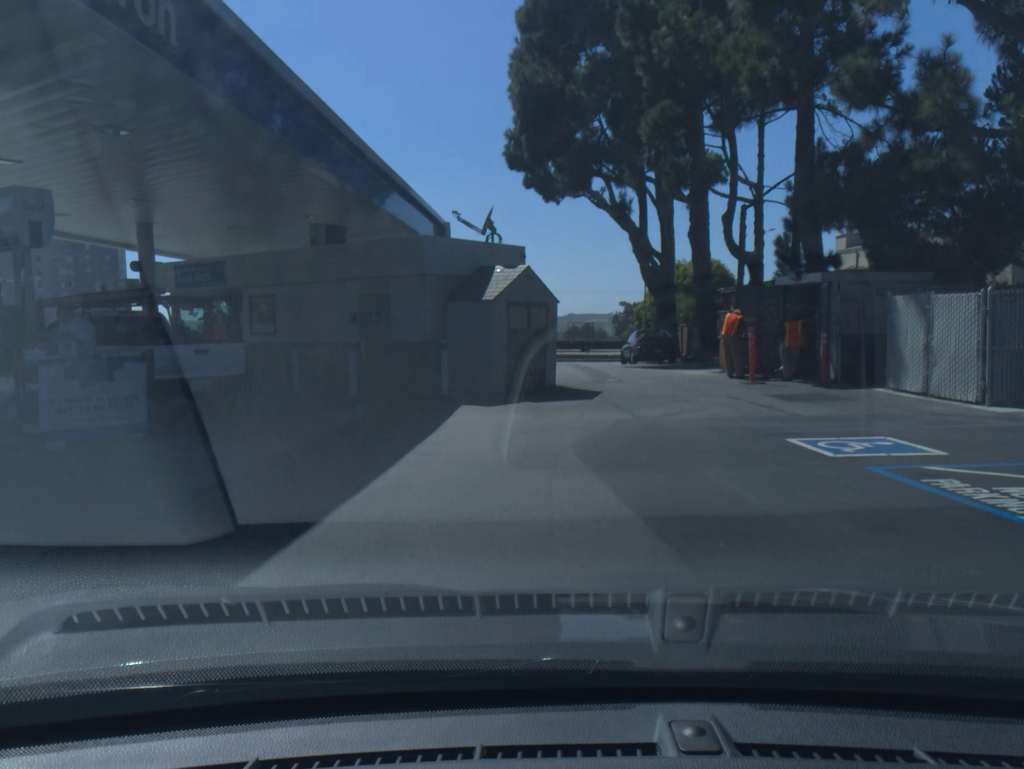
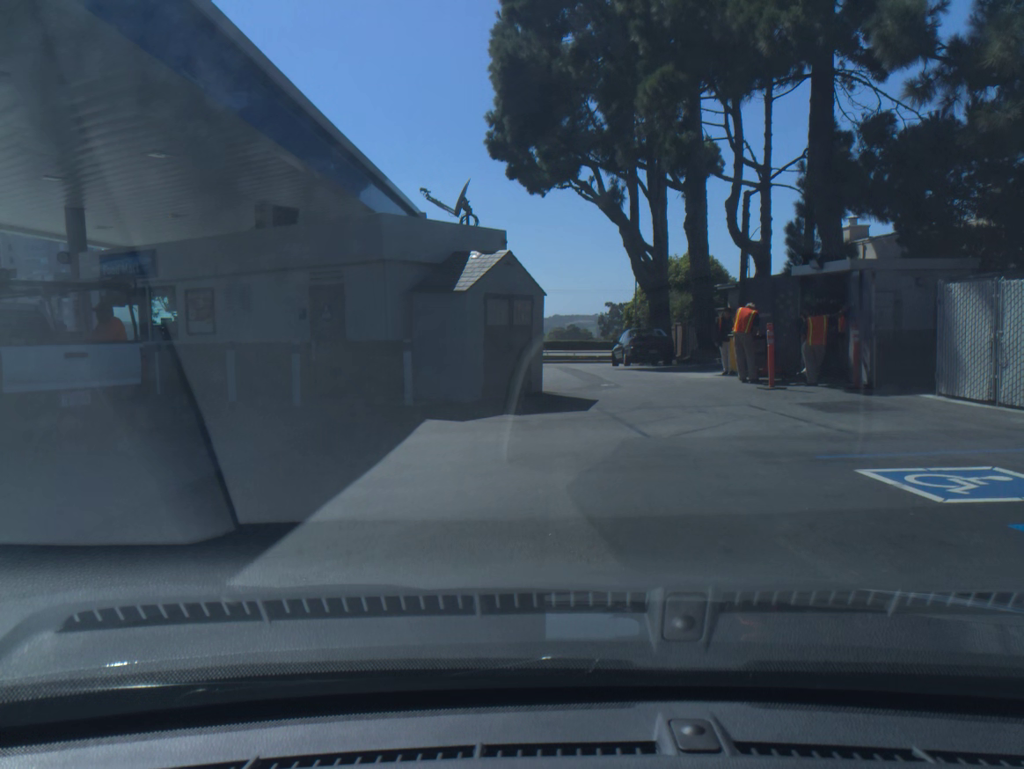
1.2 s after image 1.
(+0.1, +2.7) m; +6°
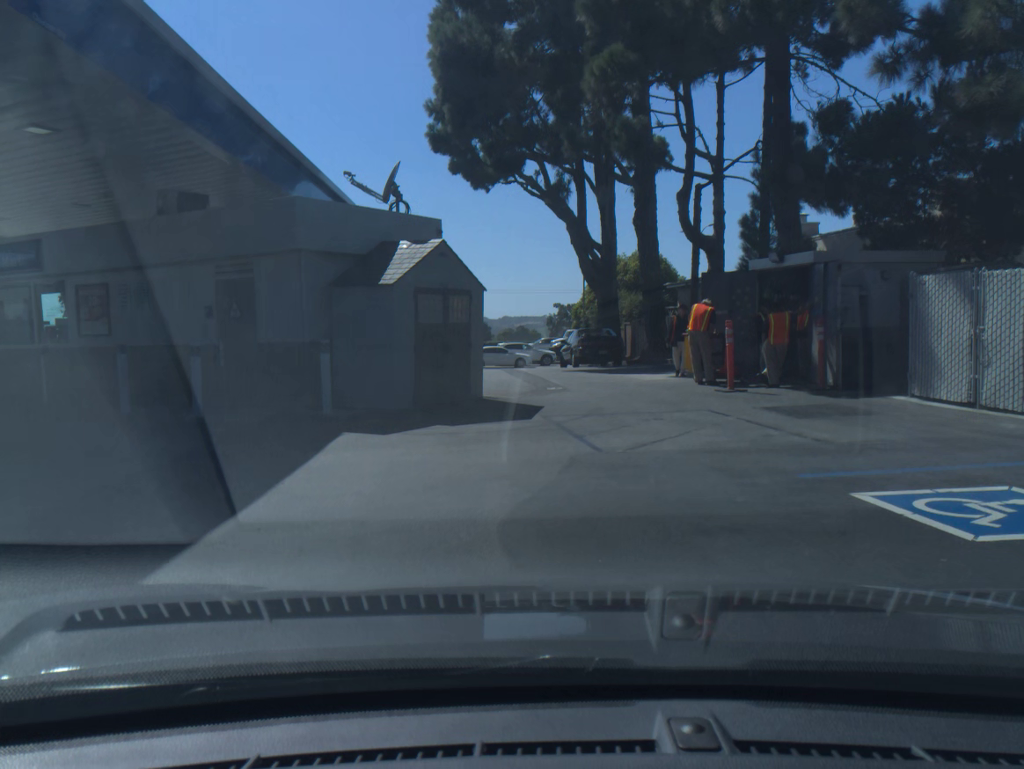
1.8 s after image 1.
(+0.1, +1.4) m; +5°
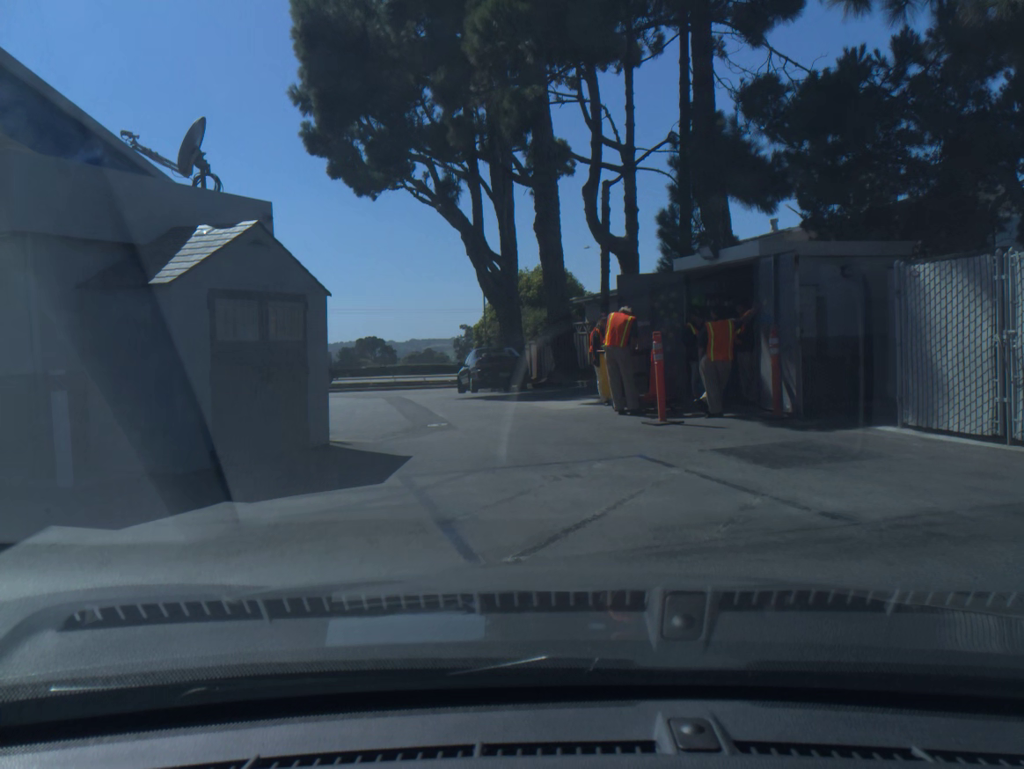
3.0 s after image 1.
(+0.1, +3.6) m; +1°
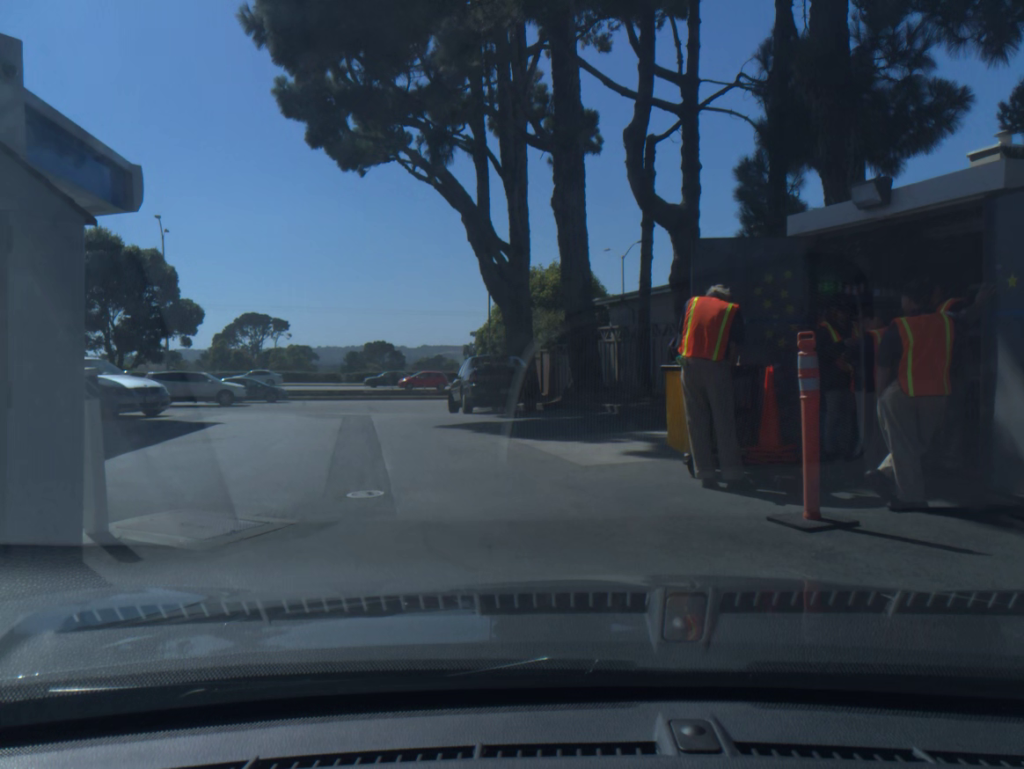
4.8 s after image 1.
(-0.1, +5.5) m; -2°
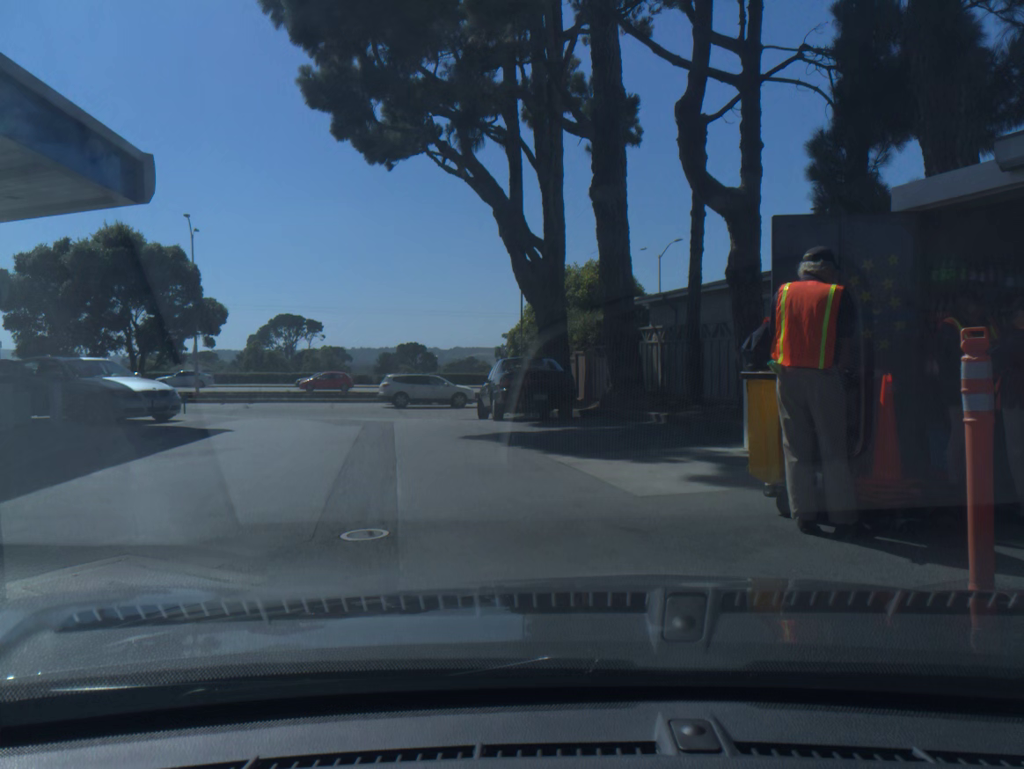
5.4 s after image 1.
(0.0, +1.5) m; -4°
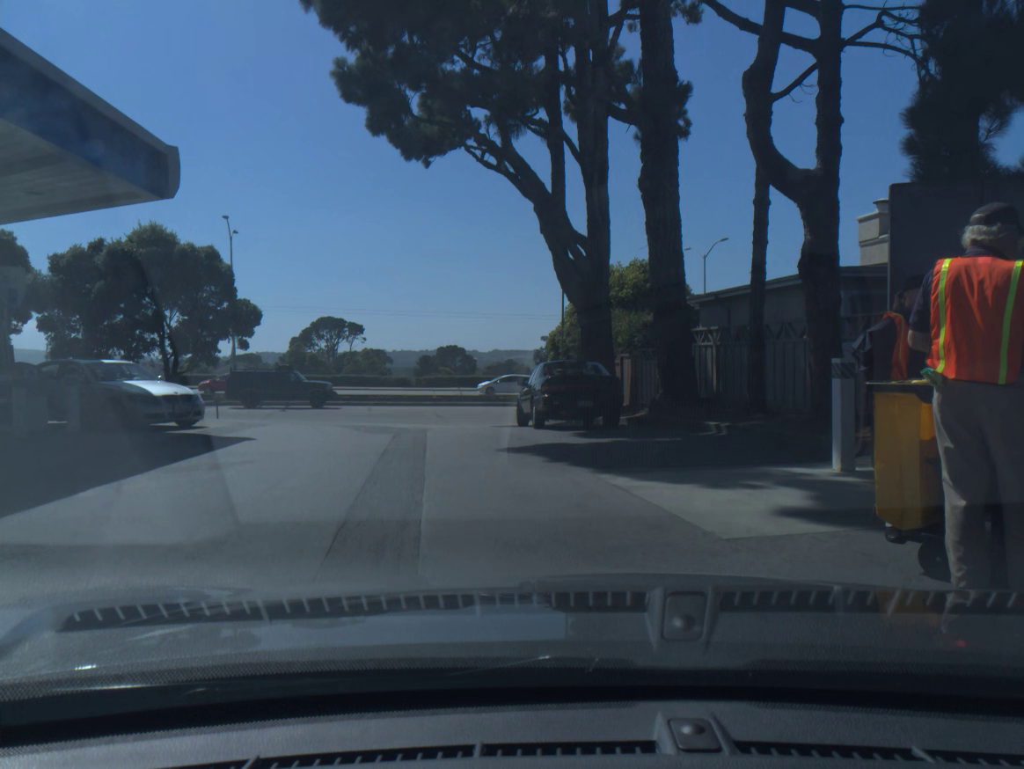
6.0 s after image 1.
(0.0, +1.3) m; -3°
